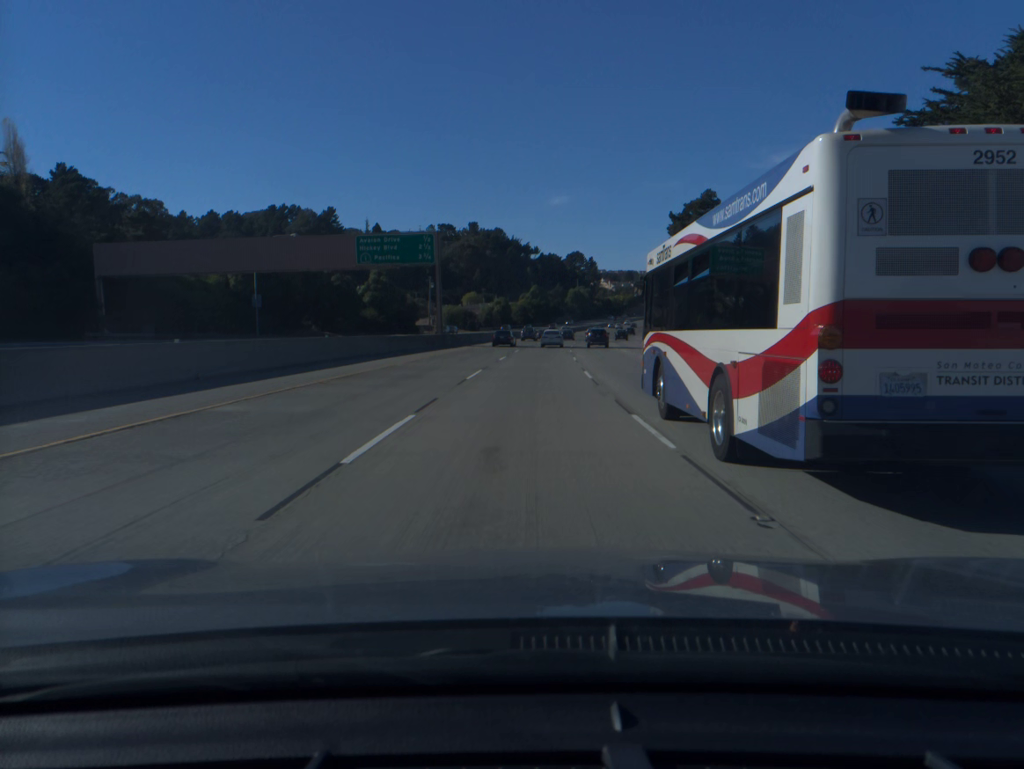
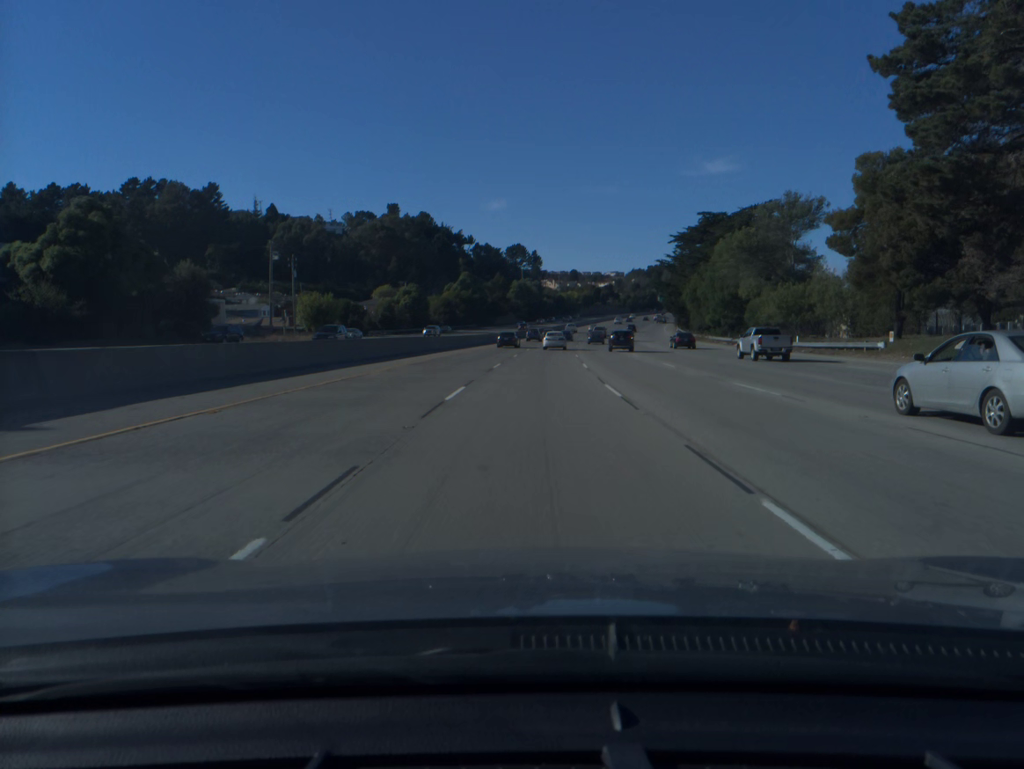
(+2.6, +80.0) m; +4°
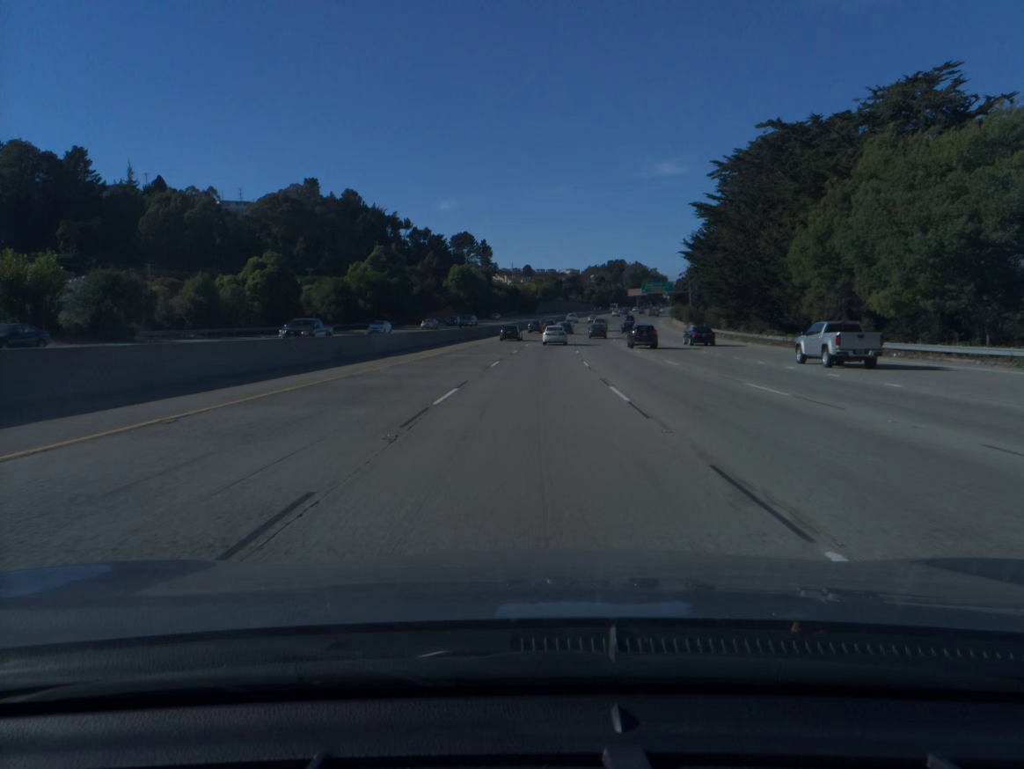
(+1.8, +59.8) m; +3°
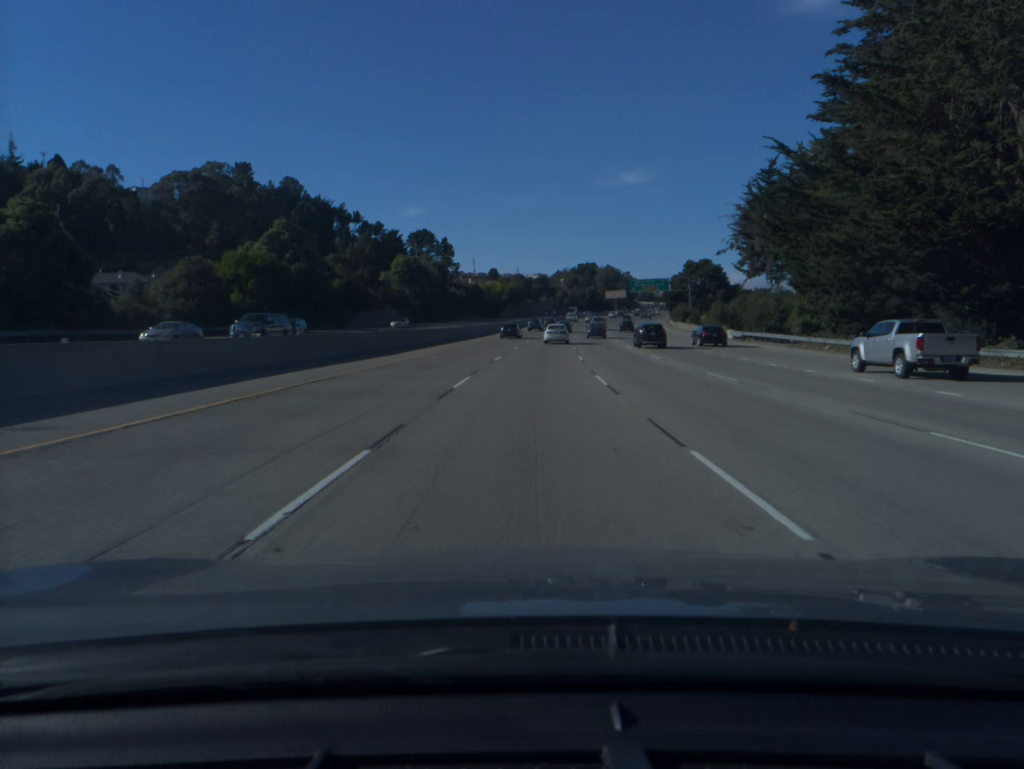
(+0.8, +39.8) m; +2°
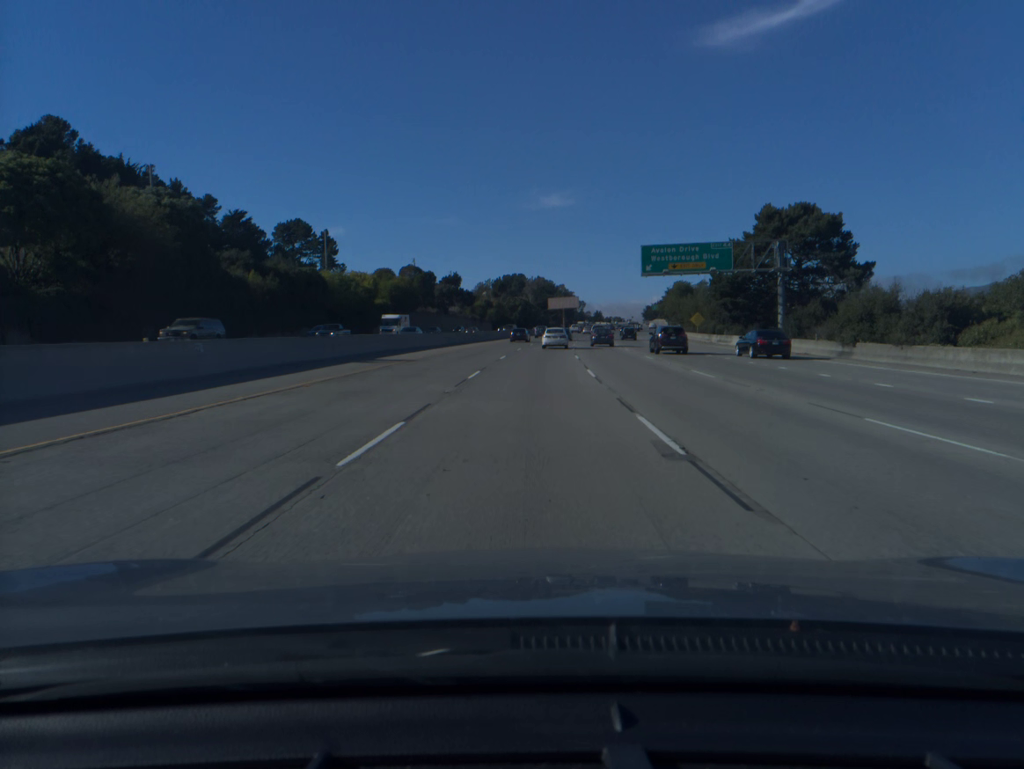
(+4.8, +97.9) m; +5°
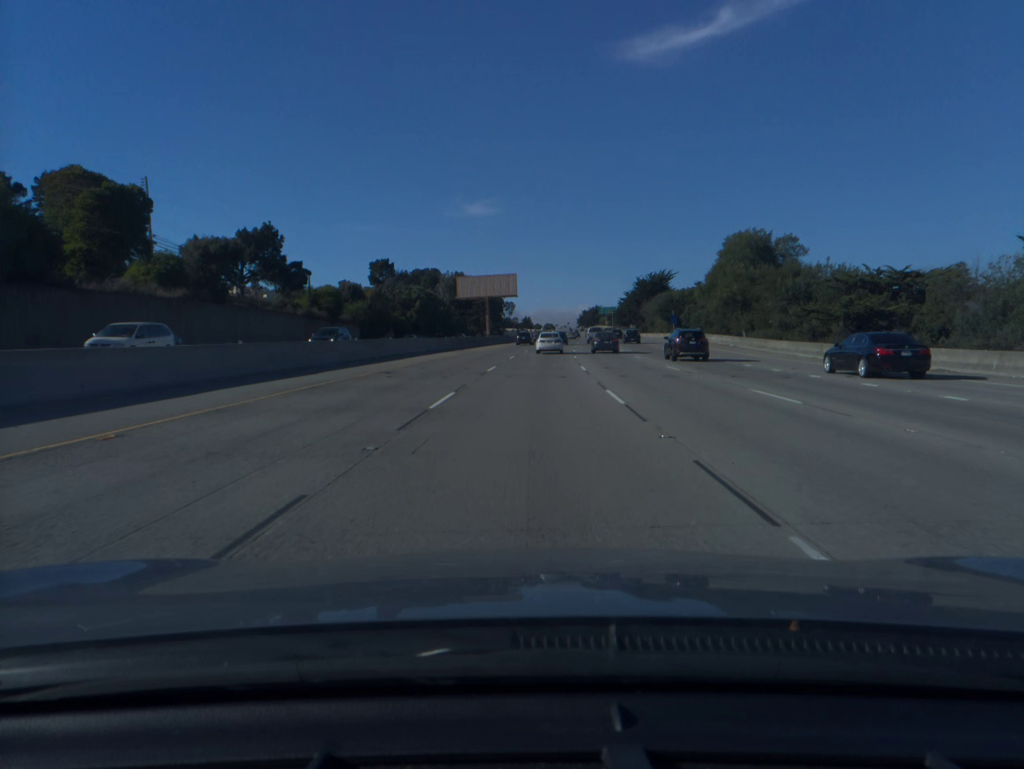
(+4.7, +95.7) m; +5°
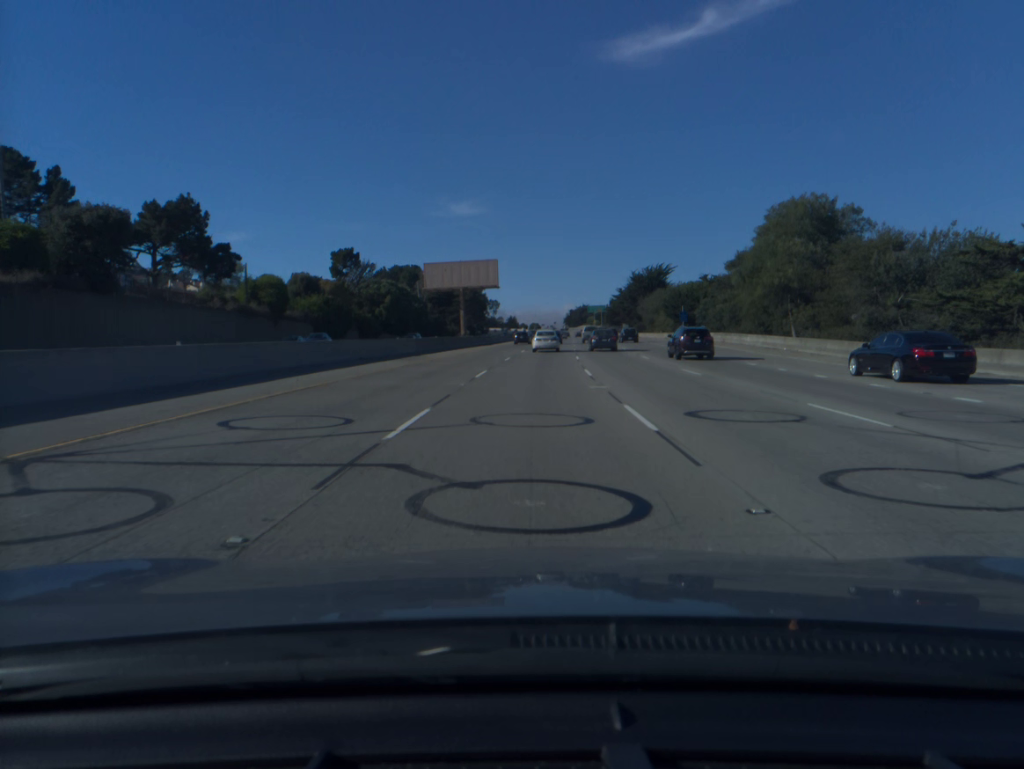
(+0.2, +18.9) m; +1°
